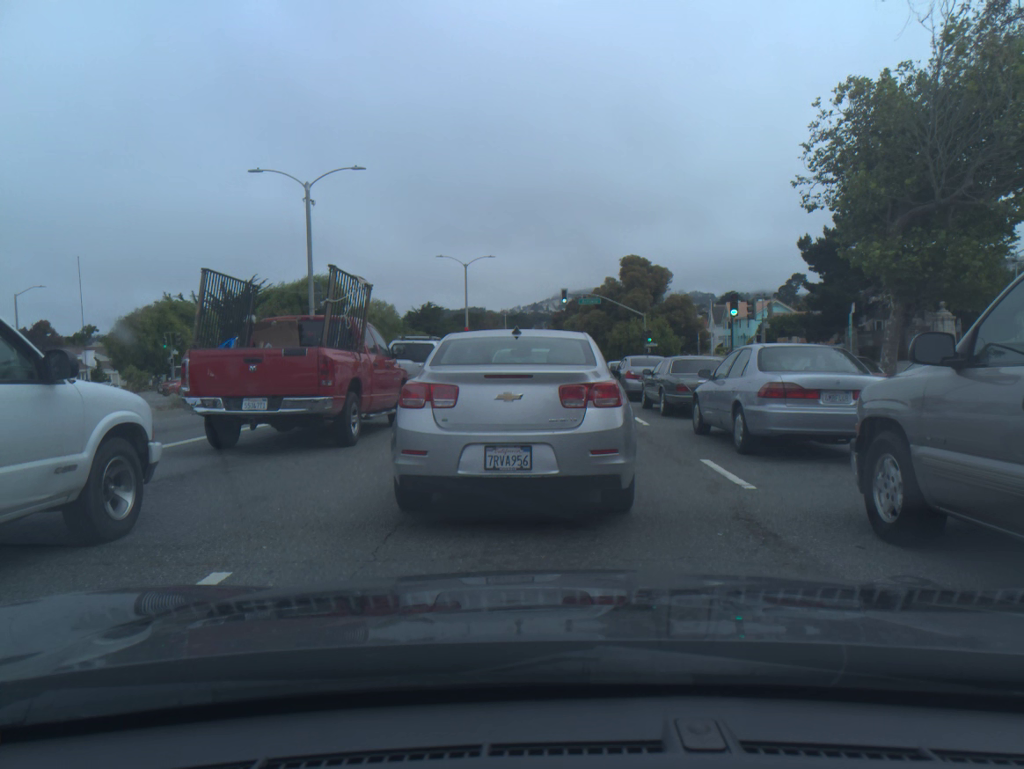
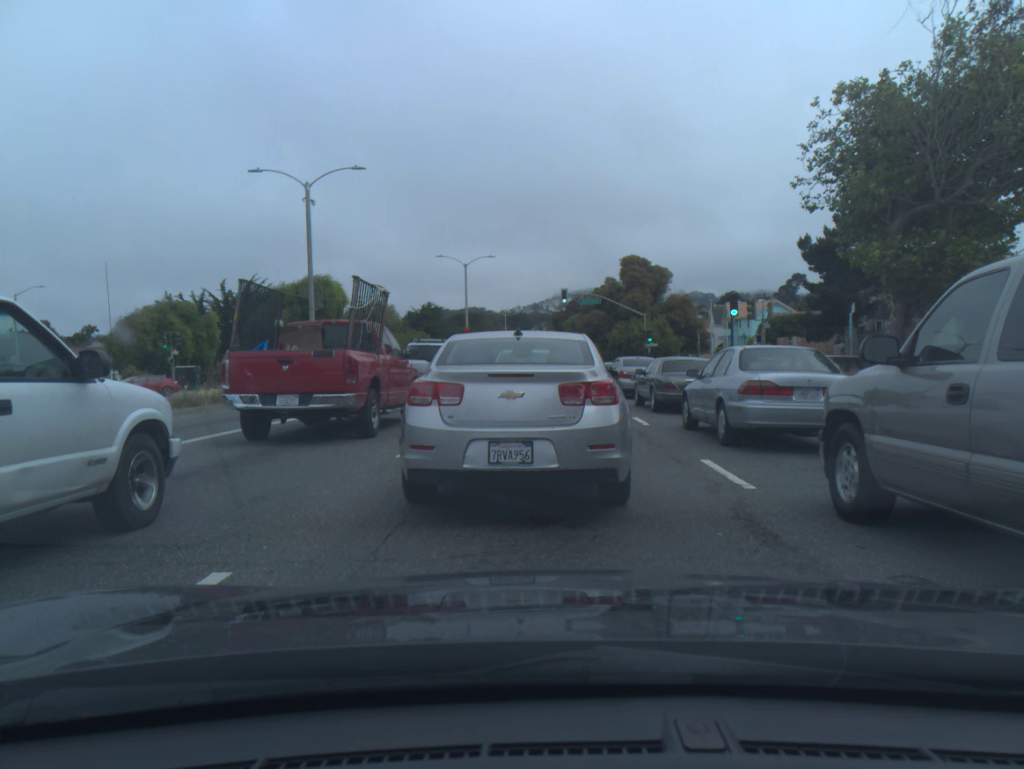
(0.0, 0.0) m; 0°
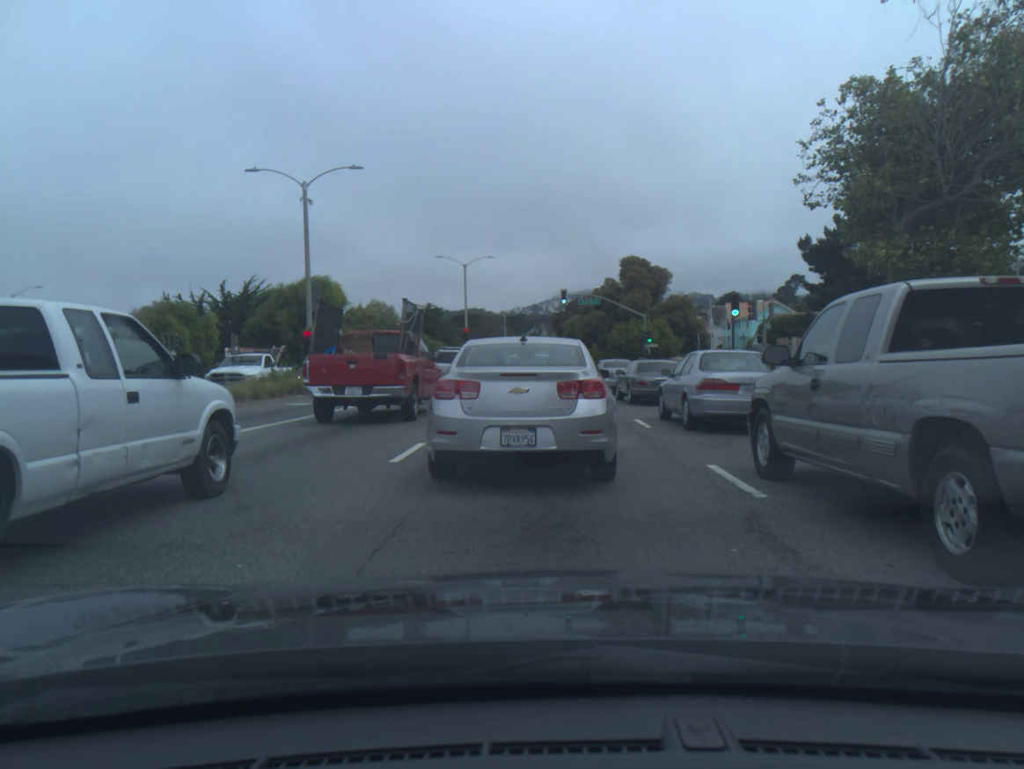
(0.0, +0.4) m; 0°
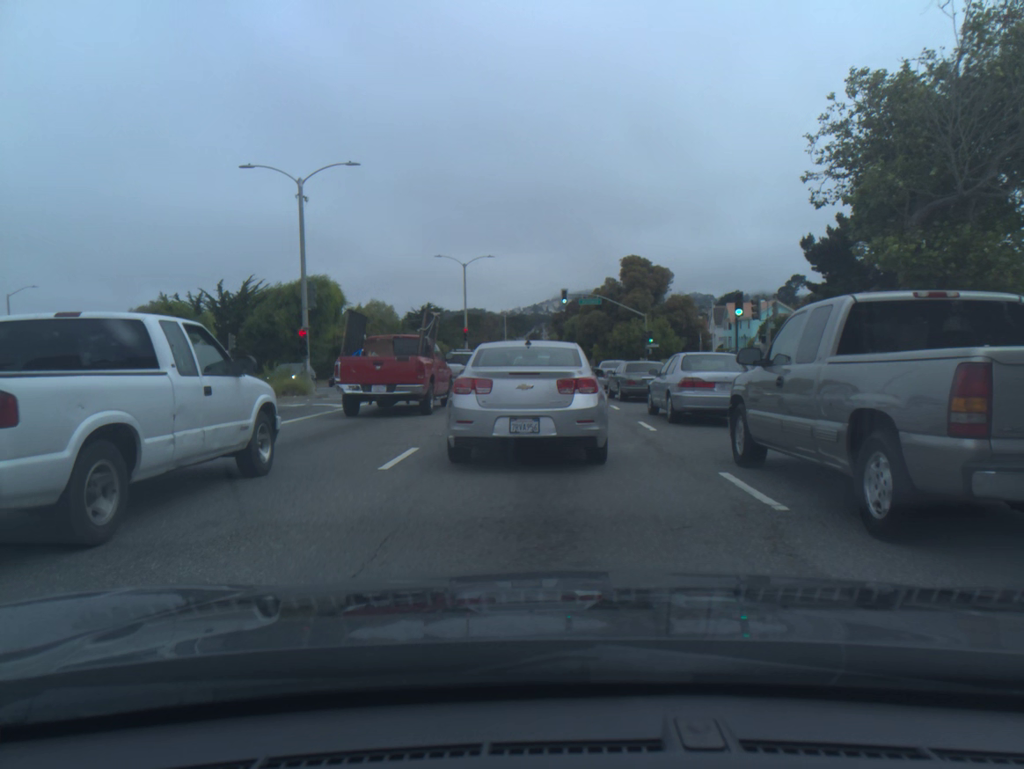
(0.0, +0.6) m; 0°
